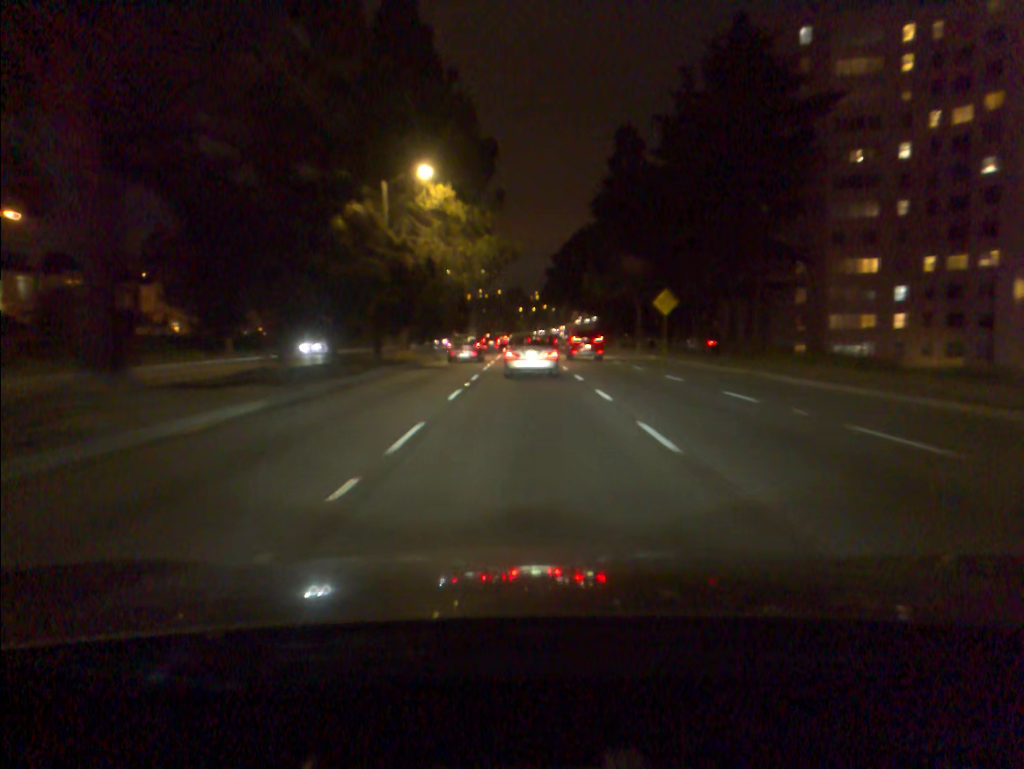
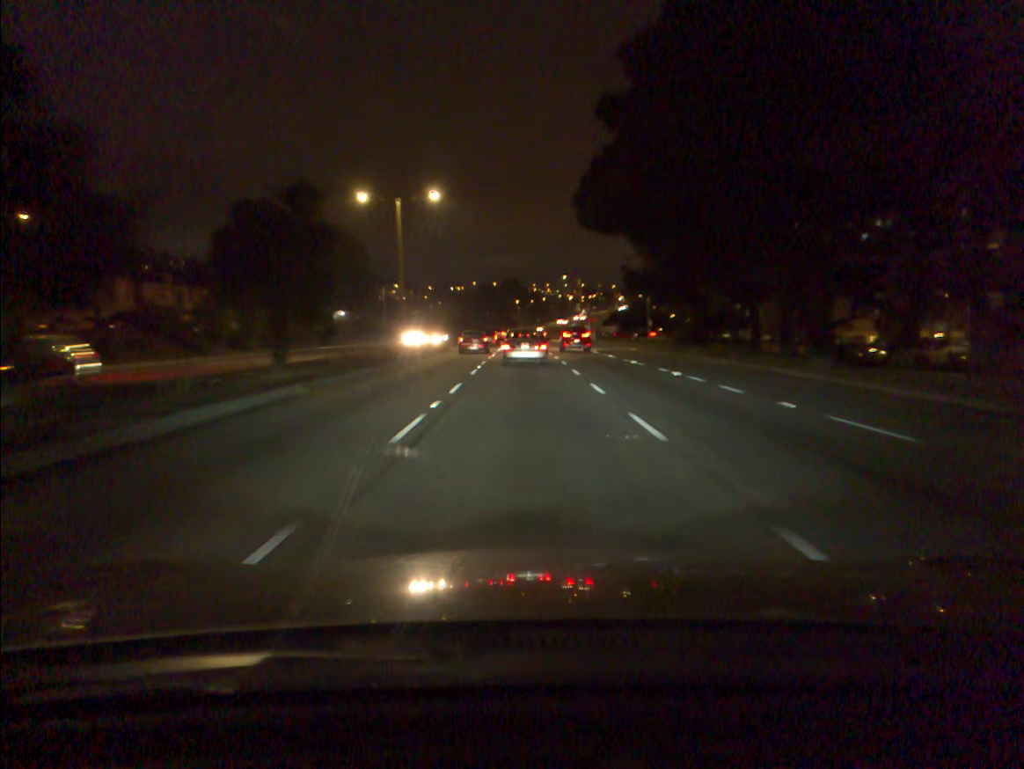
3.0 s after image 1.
(+0.1, +51.0) m; 0°
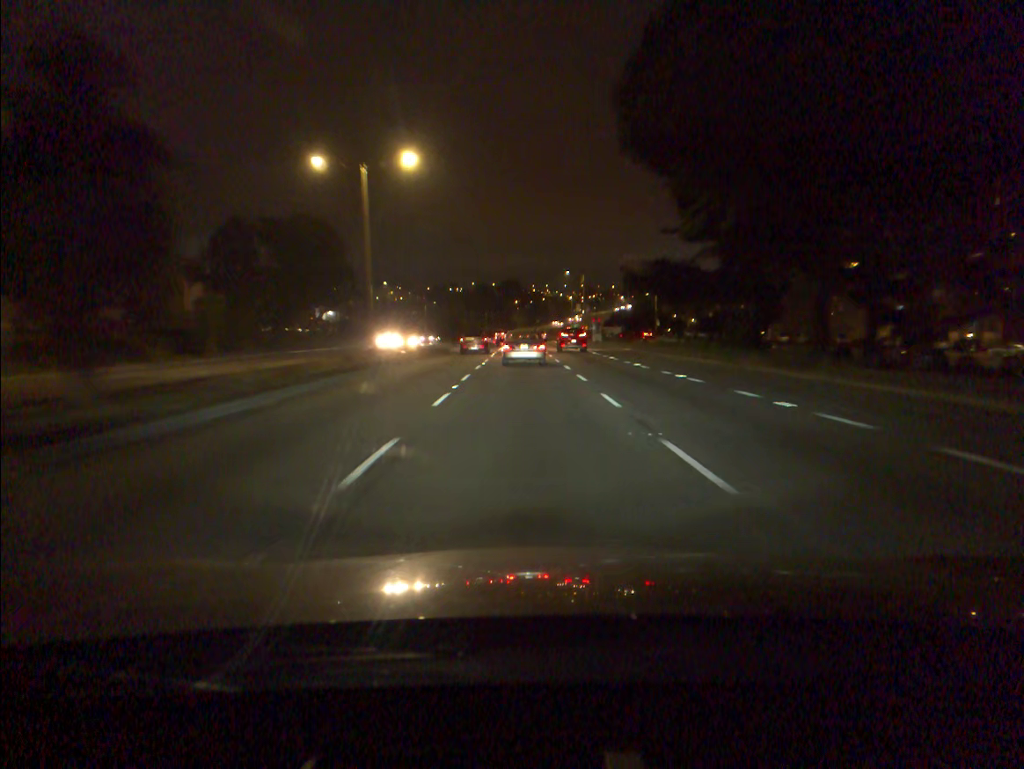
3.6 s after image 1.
(0.0, +10.3) m; 0°
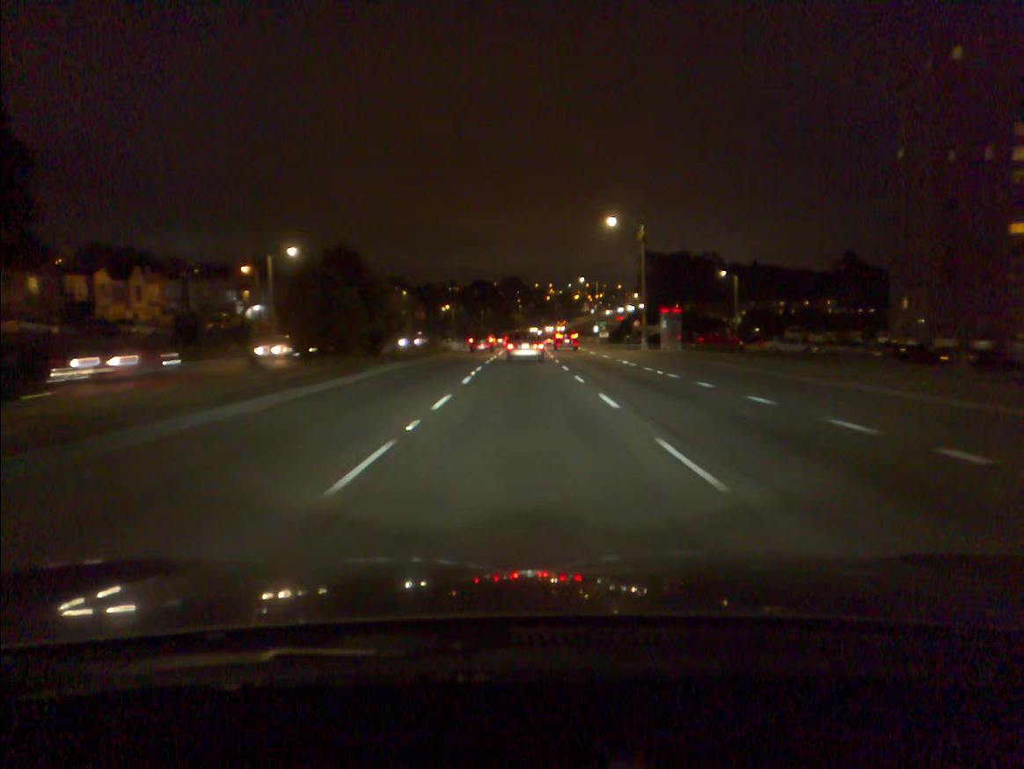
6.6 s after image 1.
(-0.1, +51.9) m; 0°
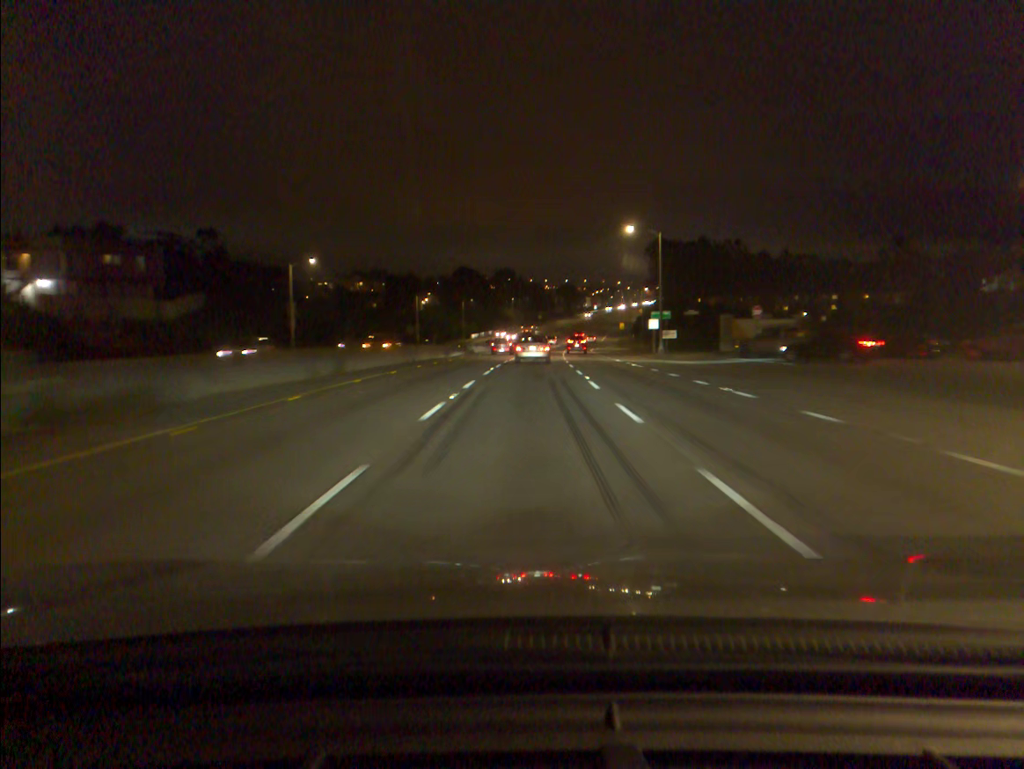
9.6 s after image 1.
(+0.1, +53.9) m; 0°
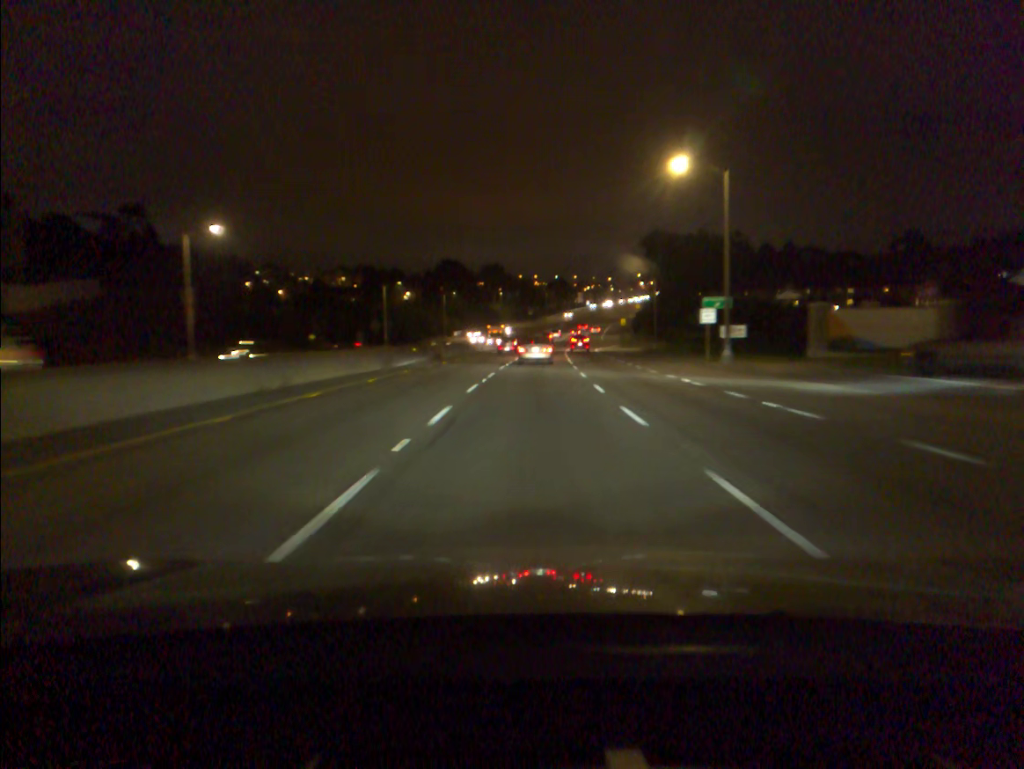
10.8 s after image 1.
(+0.1, +22.2) m; +1°
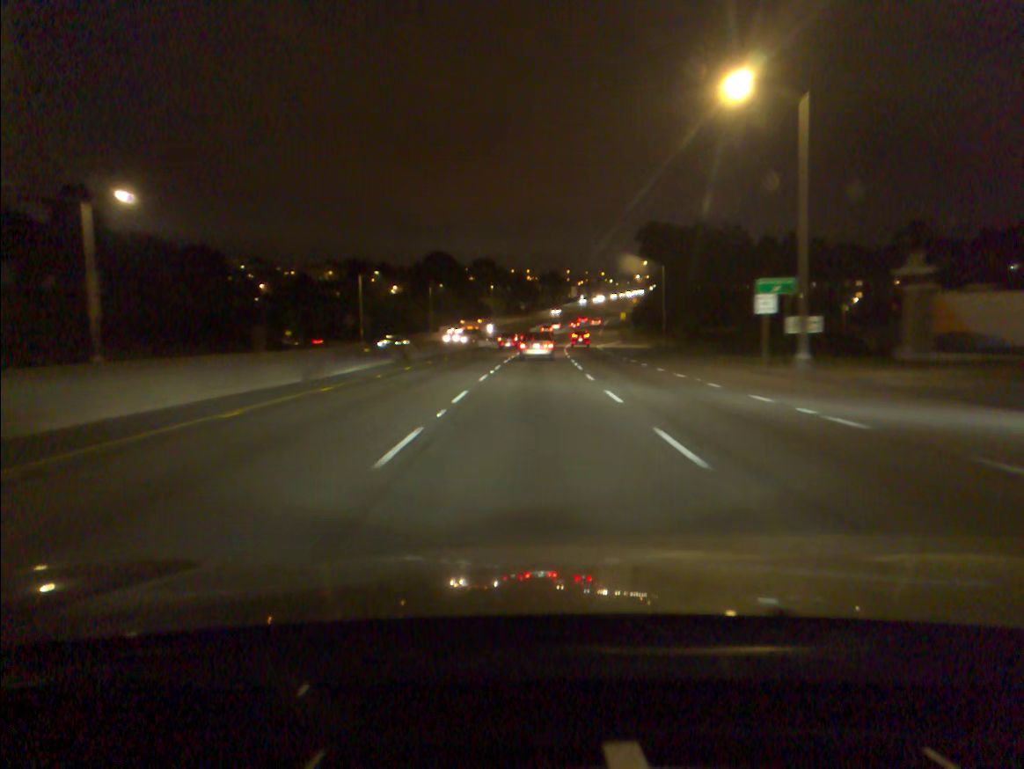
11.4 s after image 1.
(+0.1, +11.2) m; +1°
